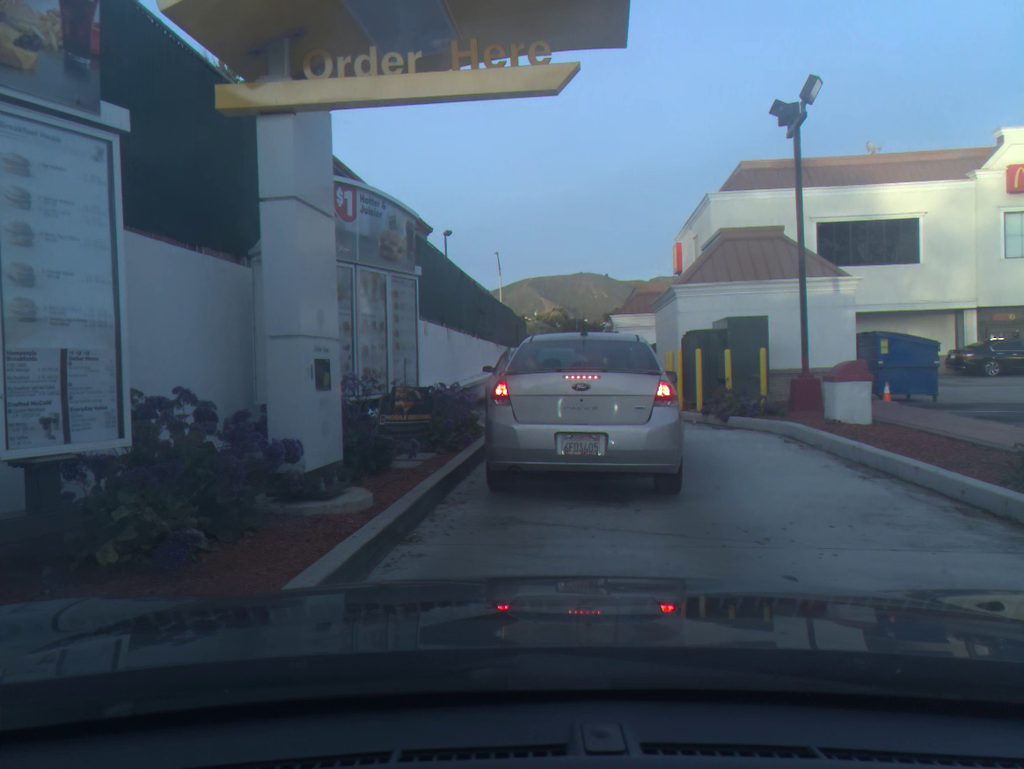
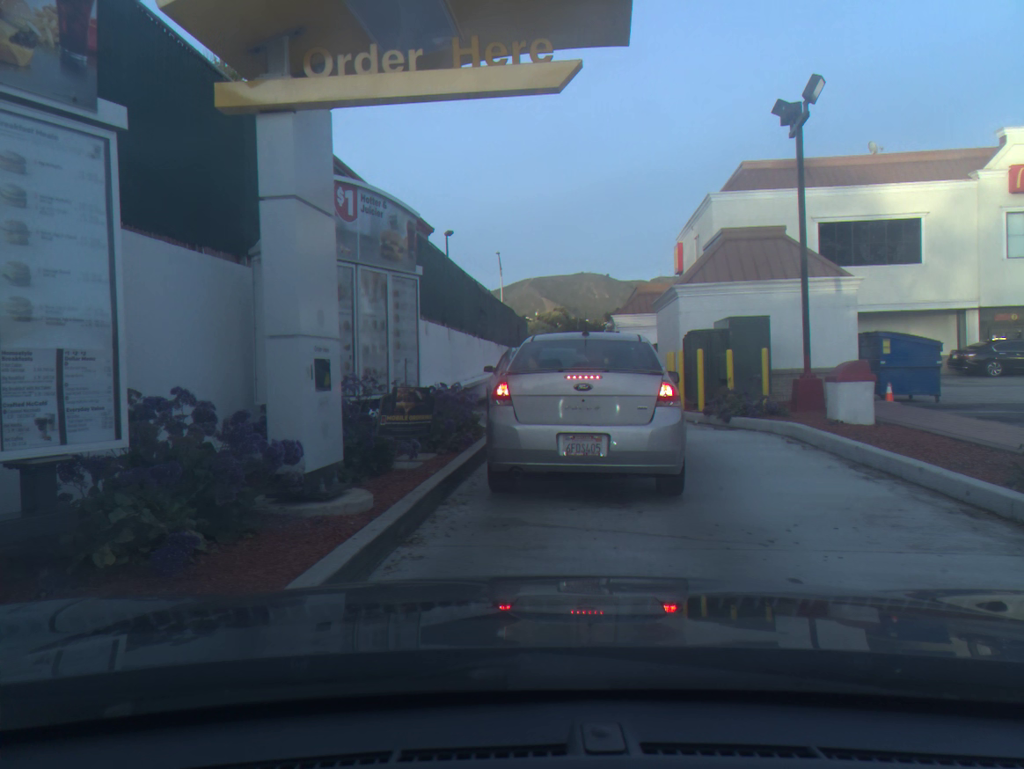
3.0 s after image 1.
(0.0, +0.1) m; 0°
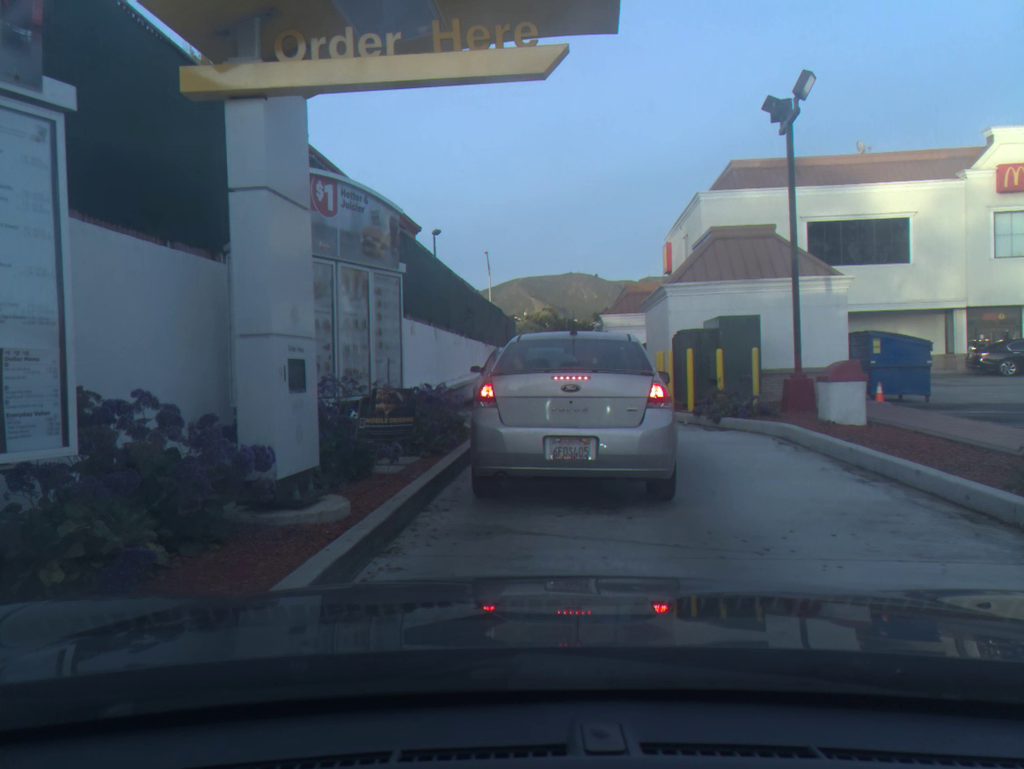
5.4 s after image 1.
(0.0, +0.3) m; +1°
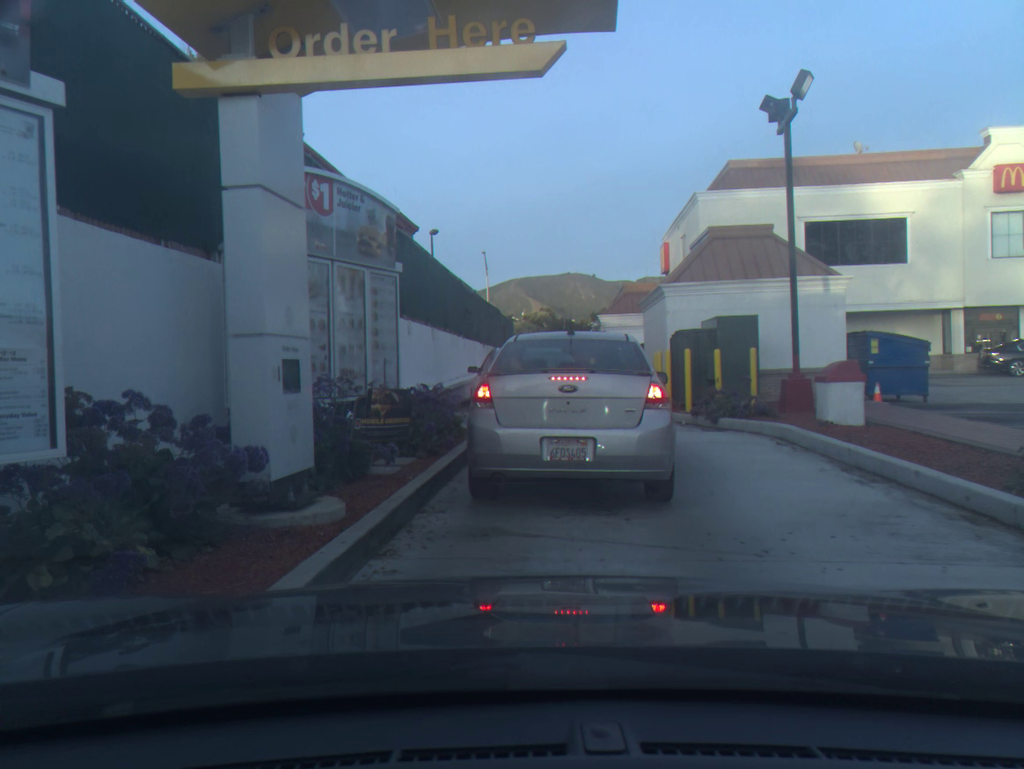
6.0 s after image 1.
(0.0, 0.0) m; 0°
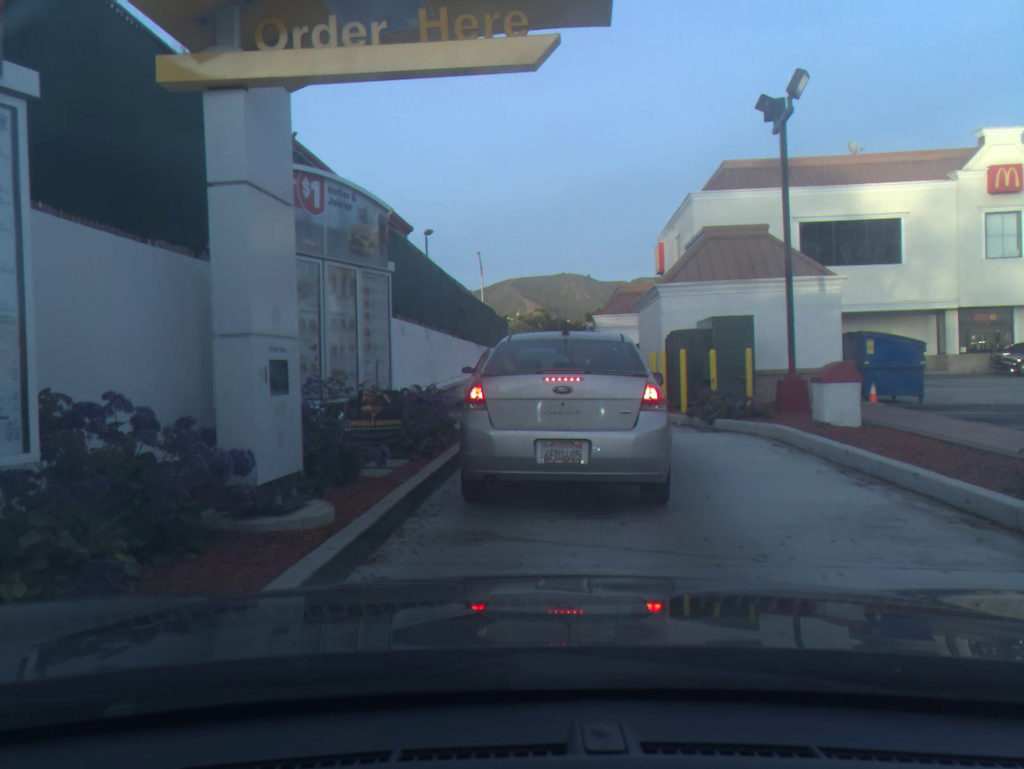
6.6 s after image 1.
(0.0, +0.1) m; 0°
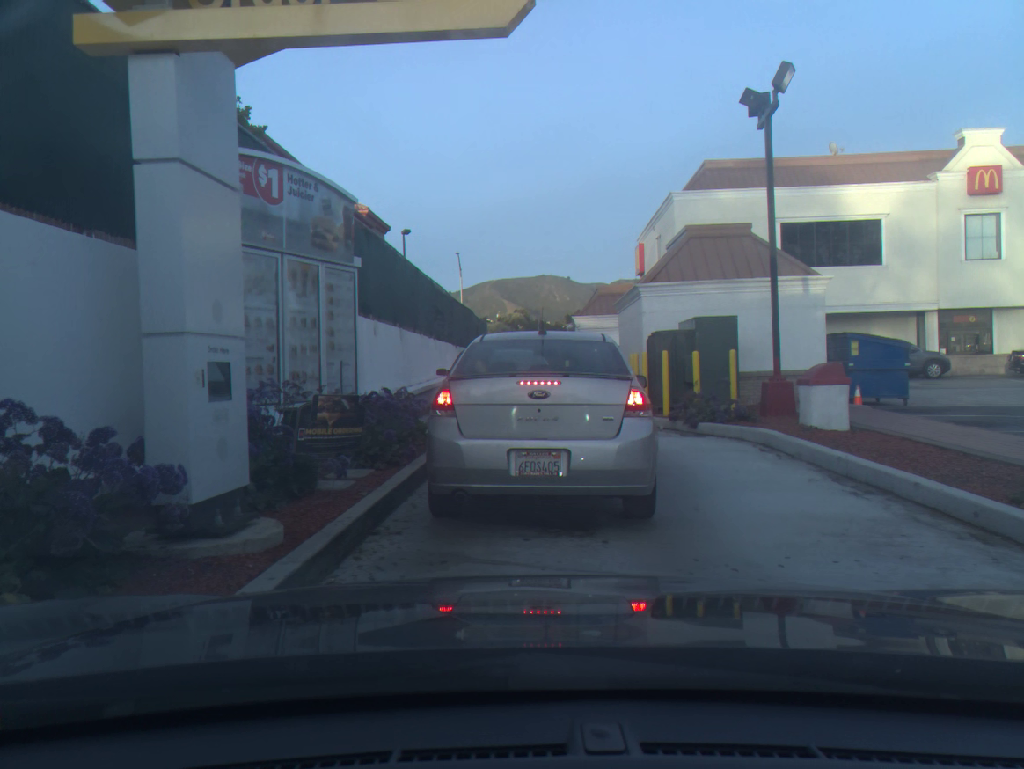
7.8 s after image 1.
(+0.1, +0.5) m; +2°
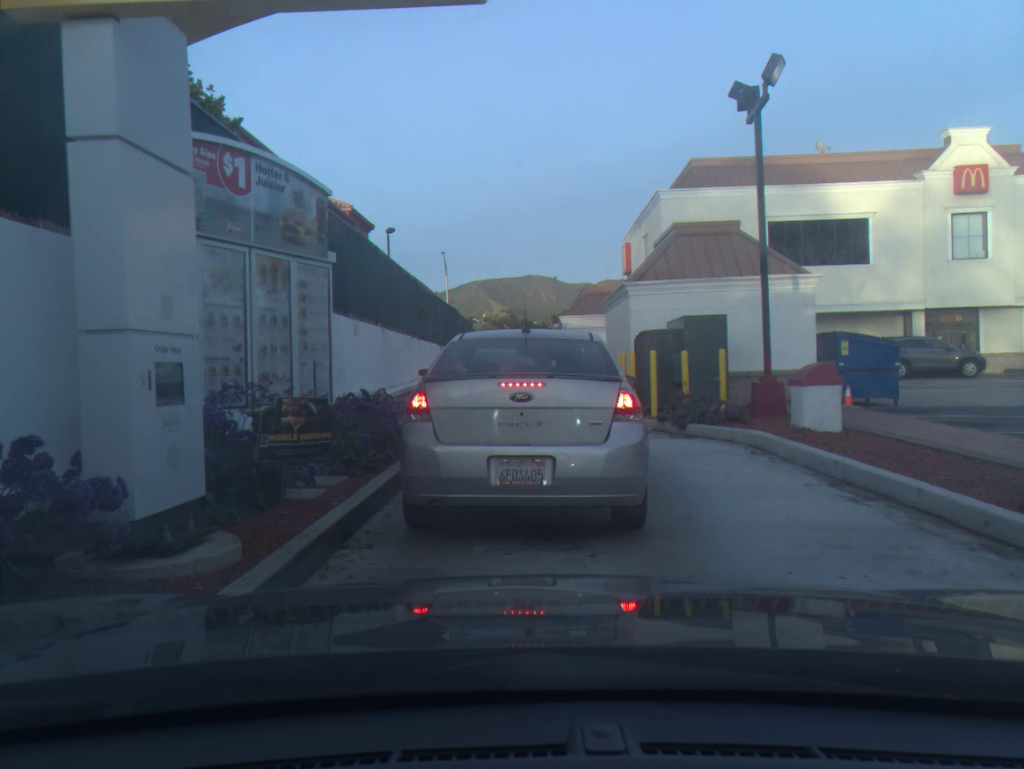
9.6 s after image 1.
(+0.1, +0.4) m; +1°
